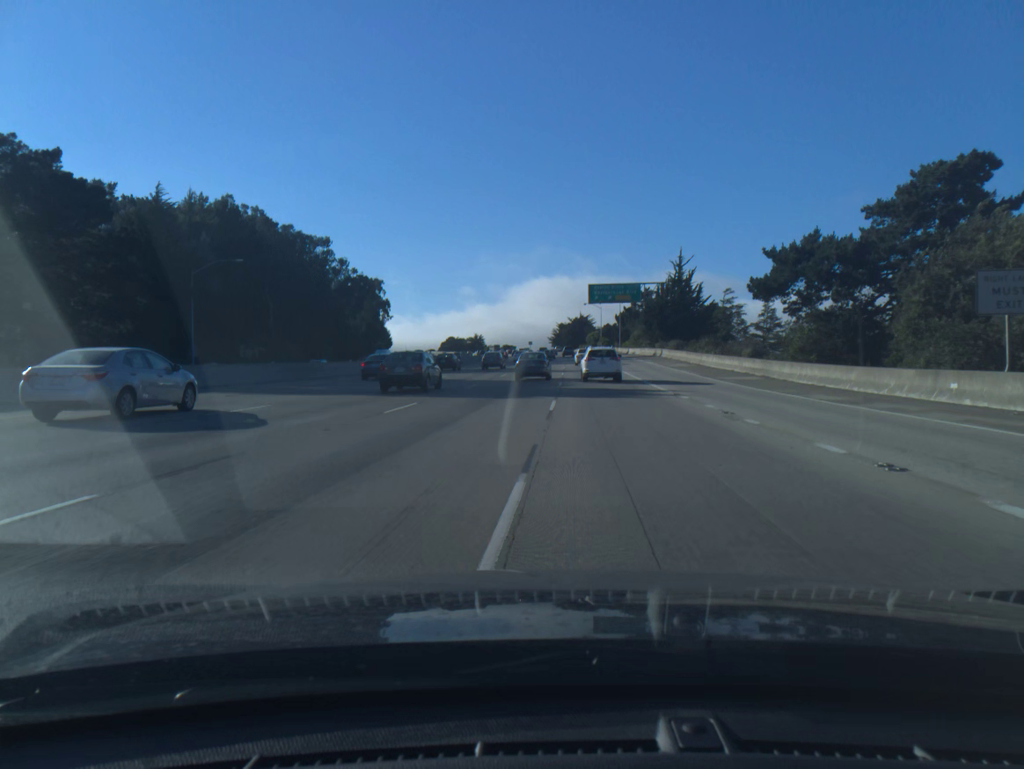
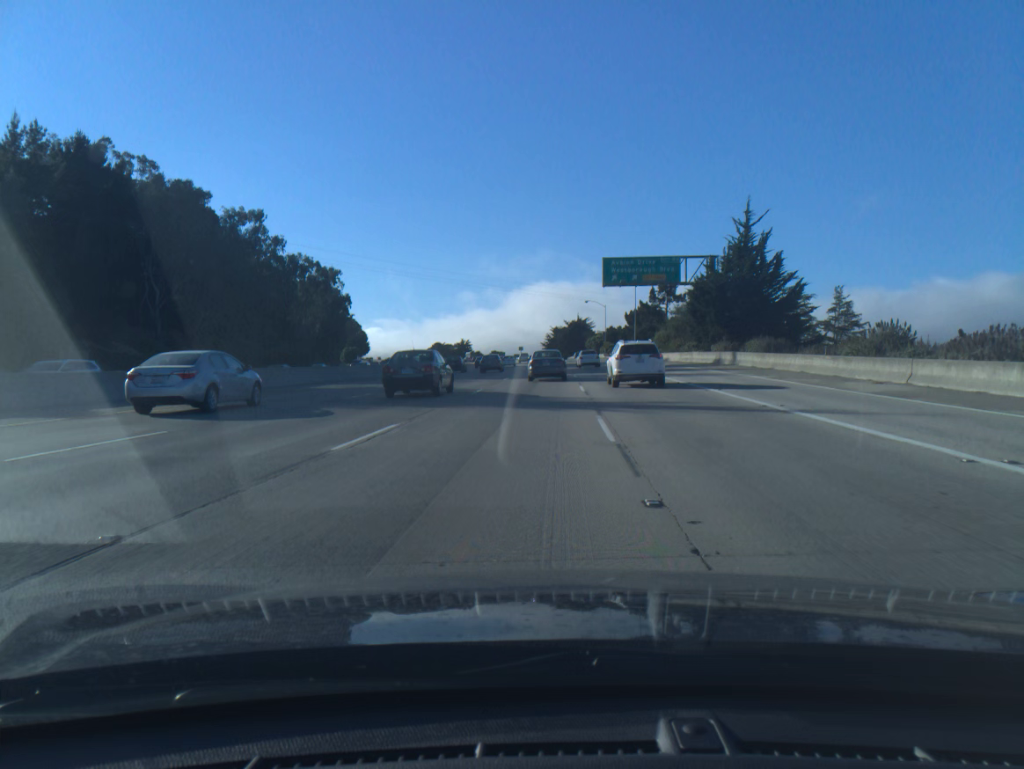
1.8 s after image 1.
(+0.1, +36.5) m; +1°
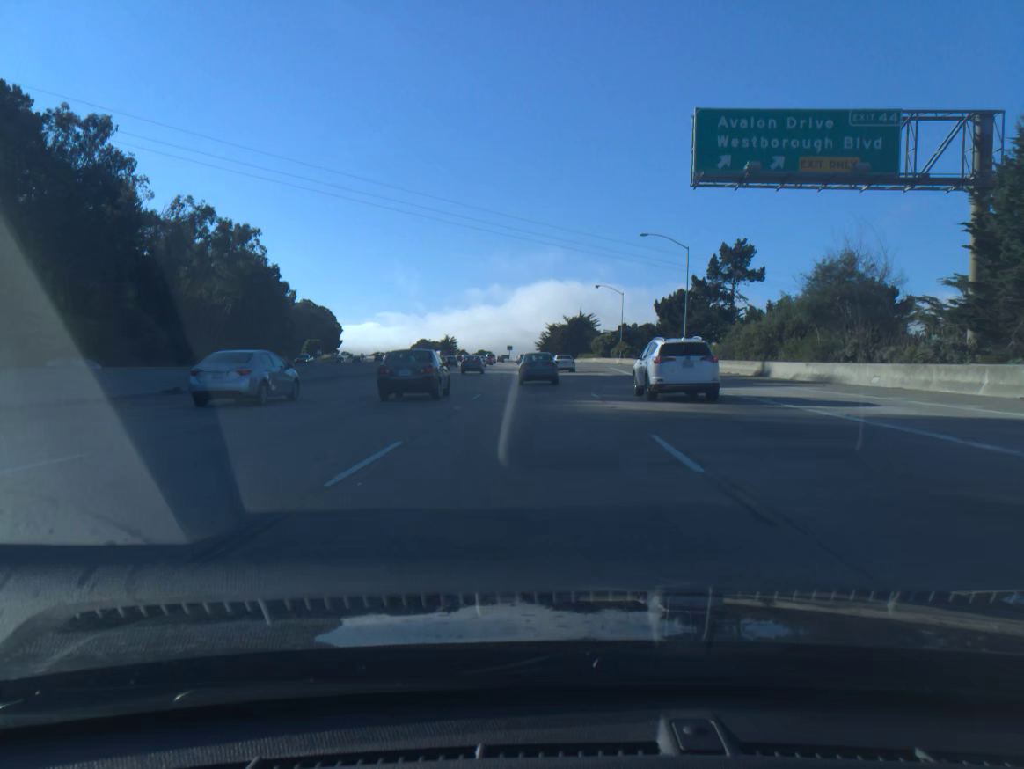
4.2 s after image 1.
(+0.3, +46.9) m; 0°
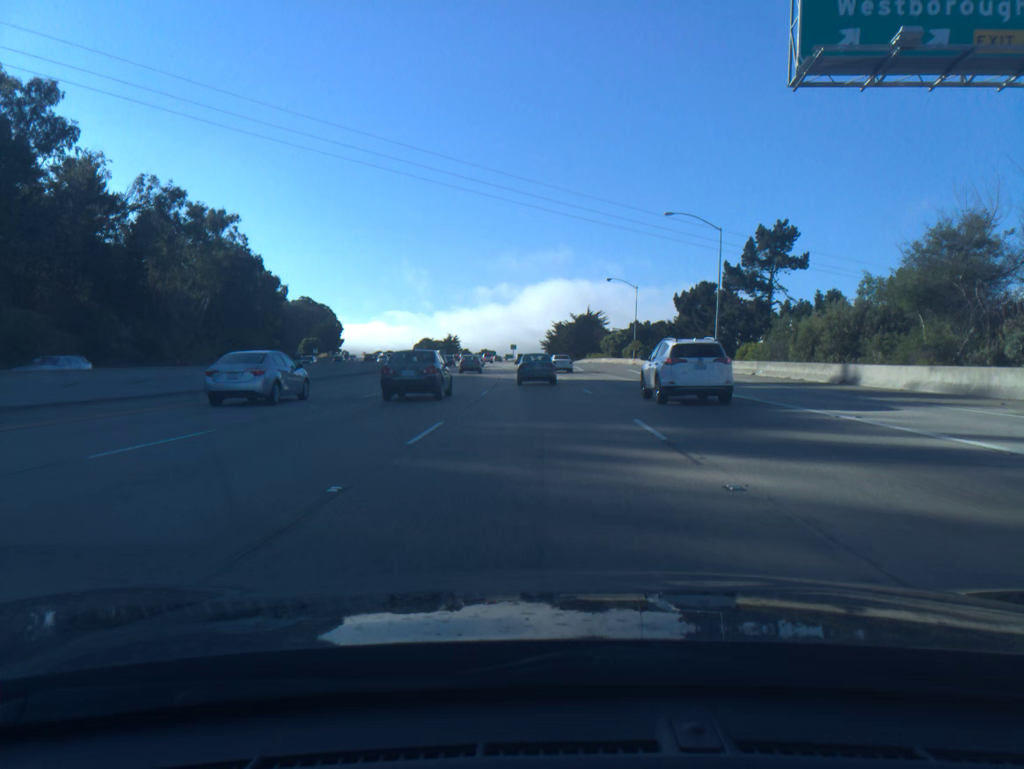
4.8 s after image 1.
(0.0, +11.2) m; 0°
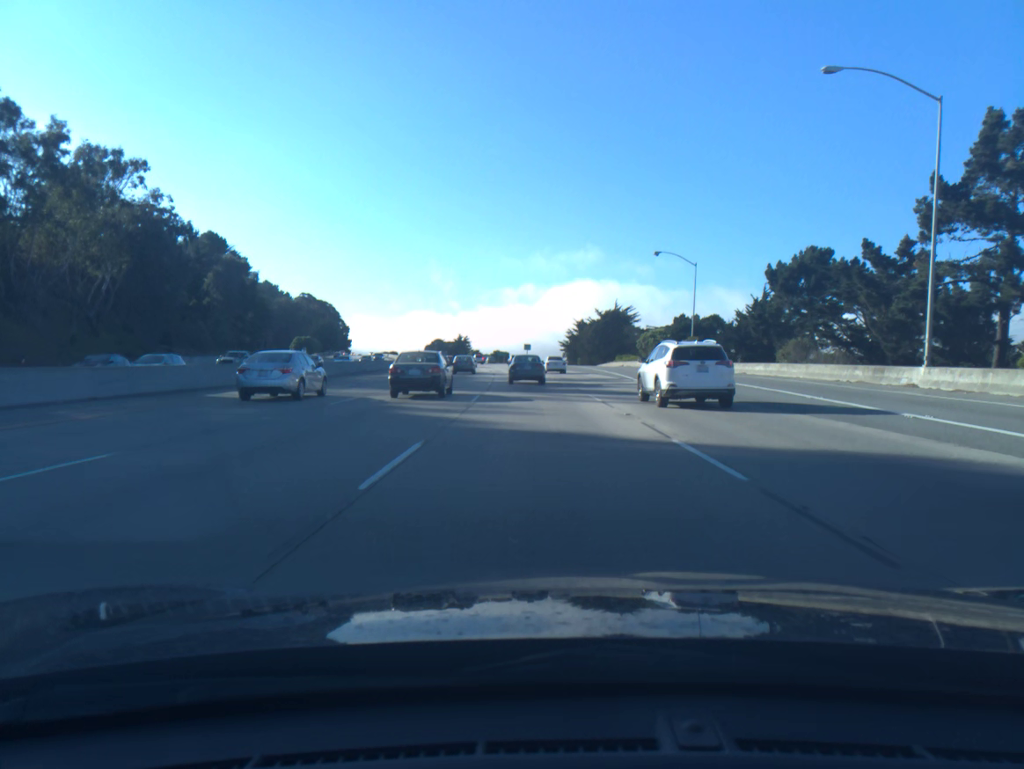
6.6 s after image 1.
(-0.5, +32.9) m; -1°
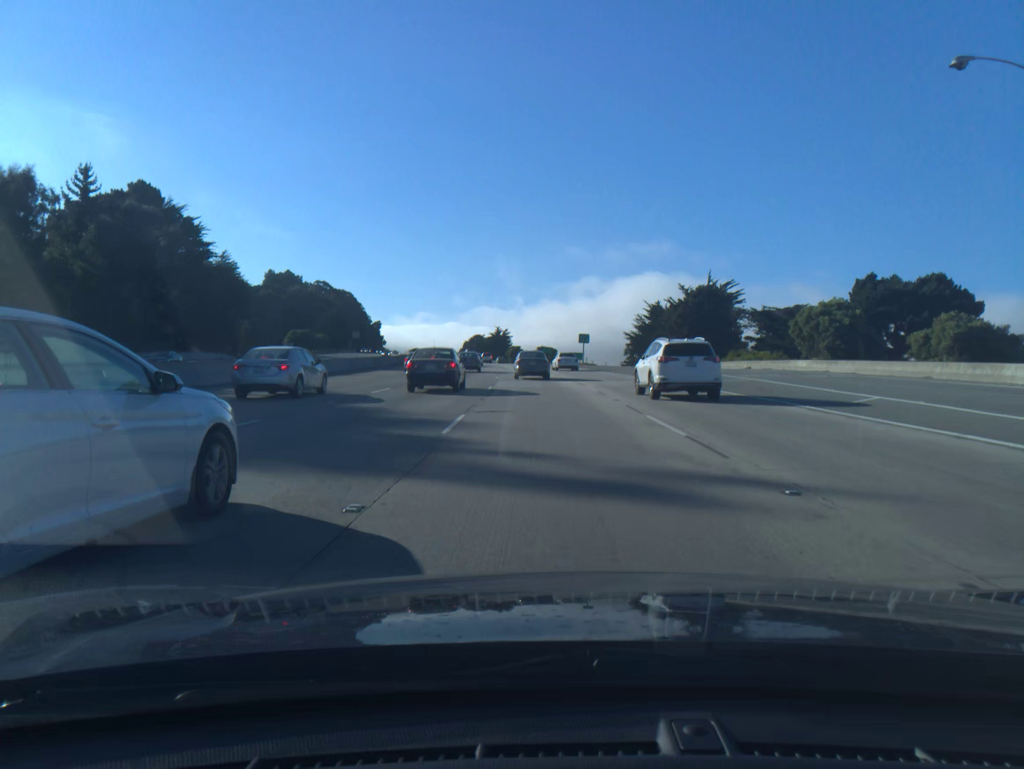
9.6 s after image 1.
(-1.8, +54.1) m; -3°
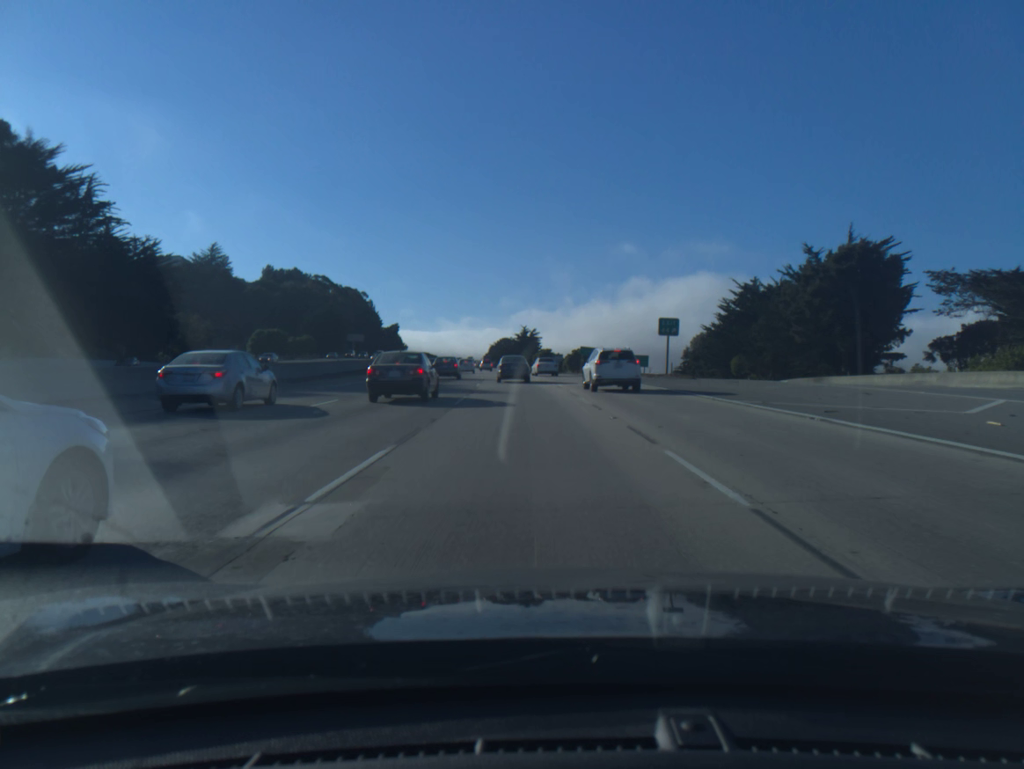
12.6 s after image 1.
(-0.7, +49.0) m; -2°
